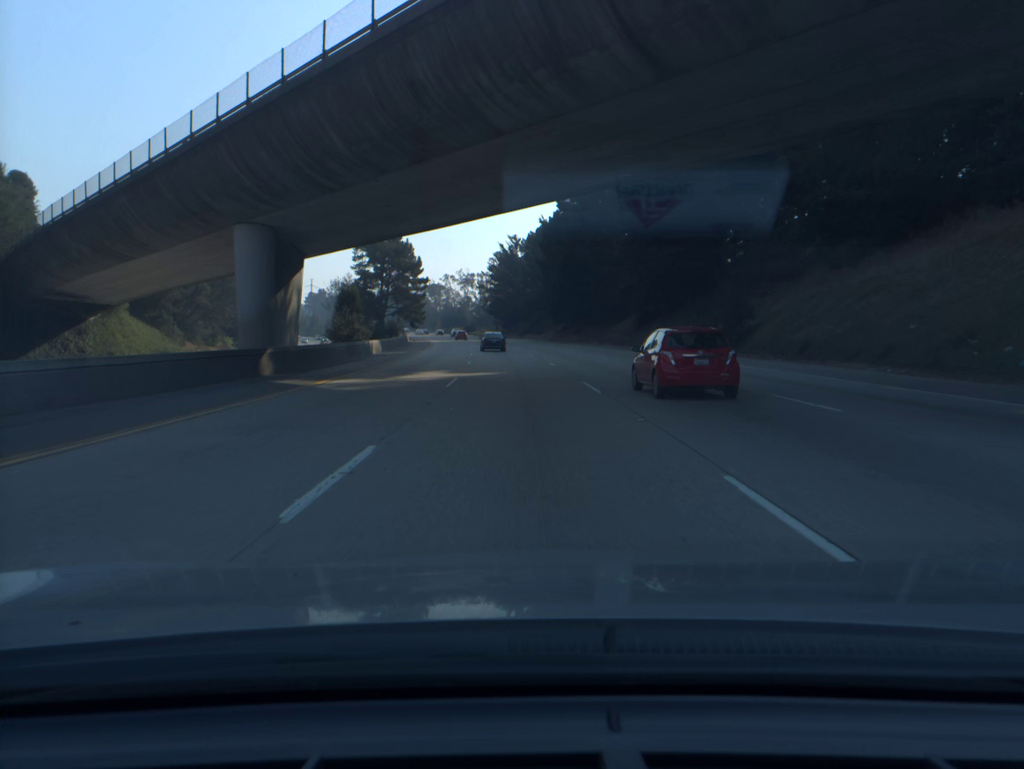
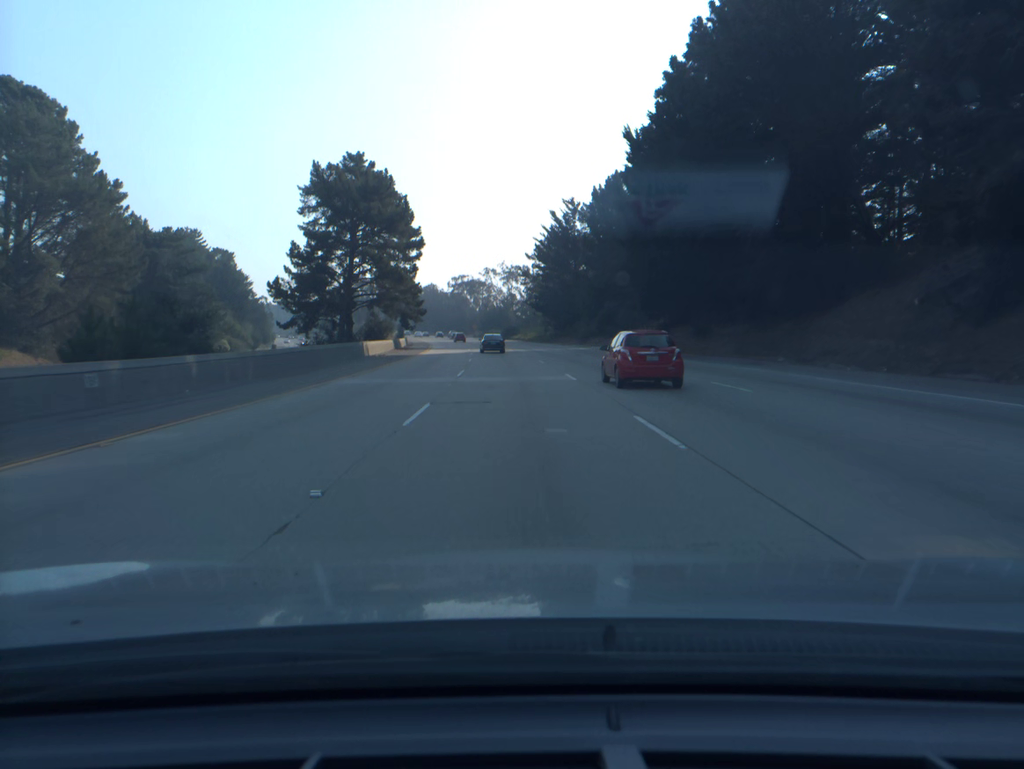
(-1.7, +52.5) m; -4°
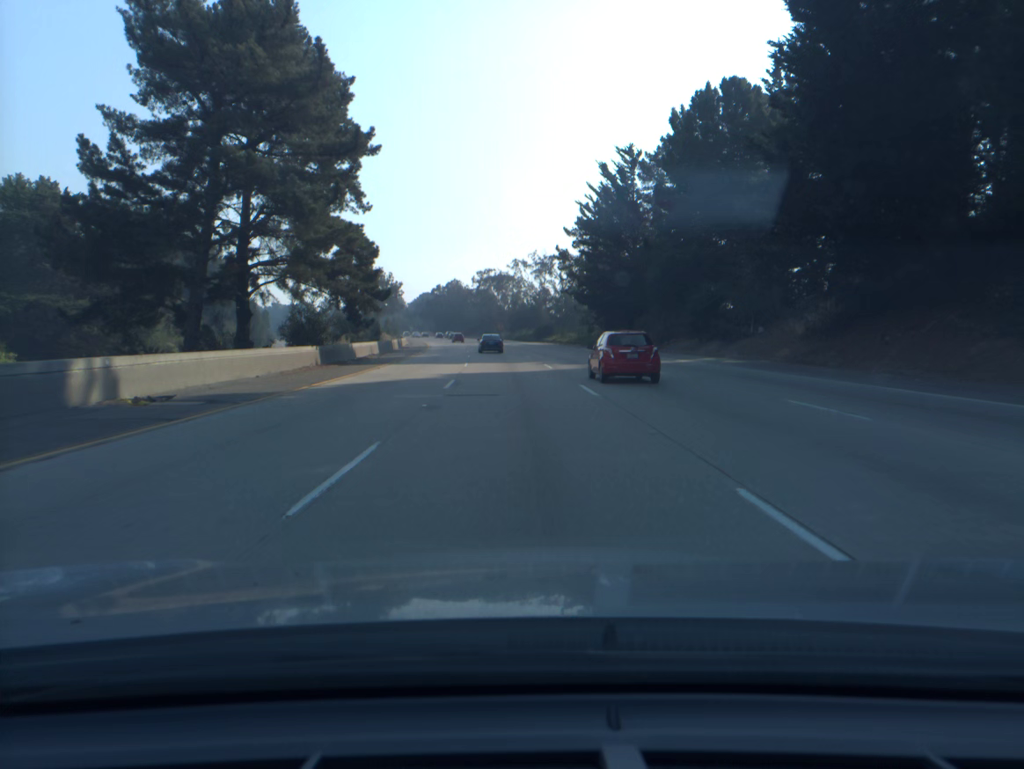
(-0.7, +35.4) m; -2°
